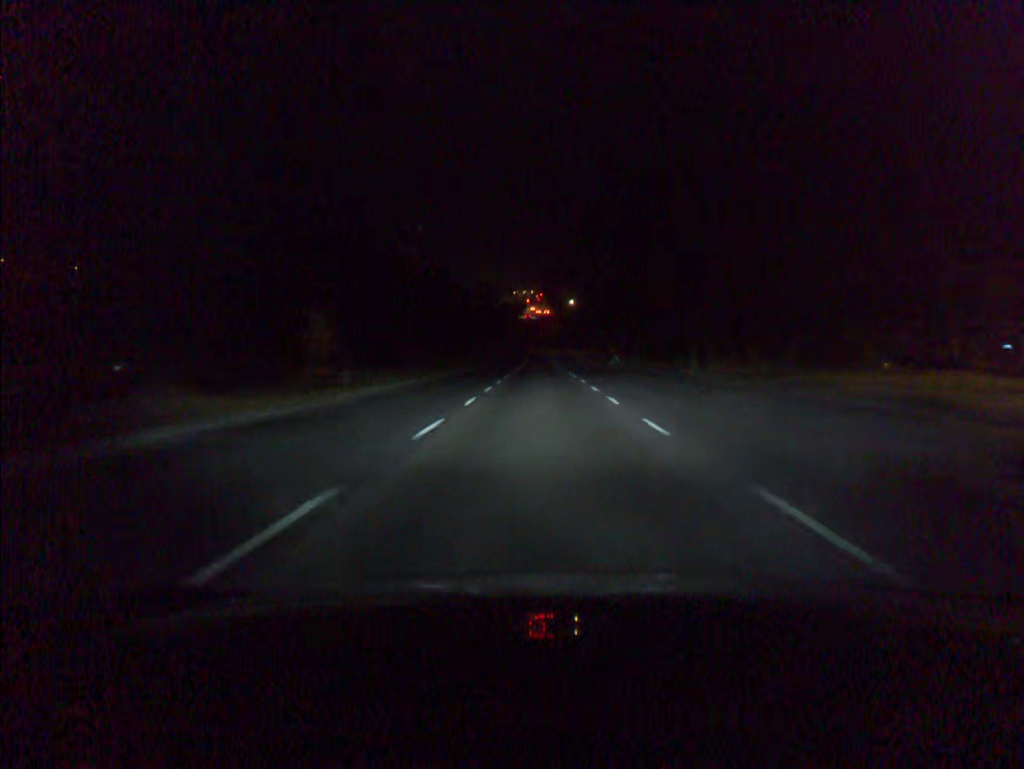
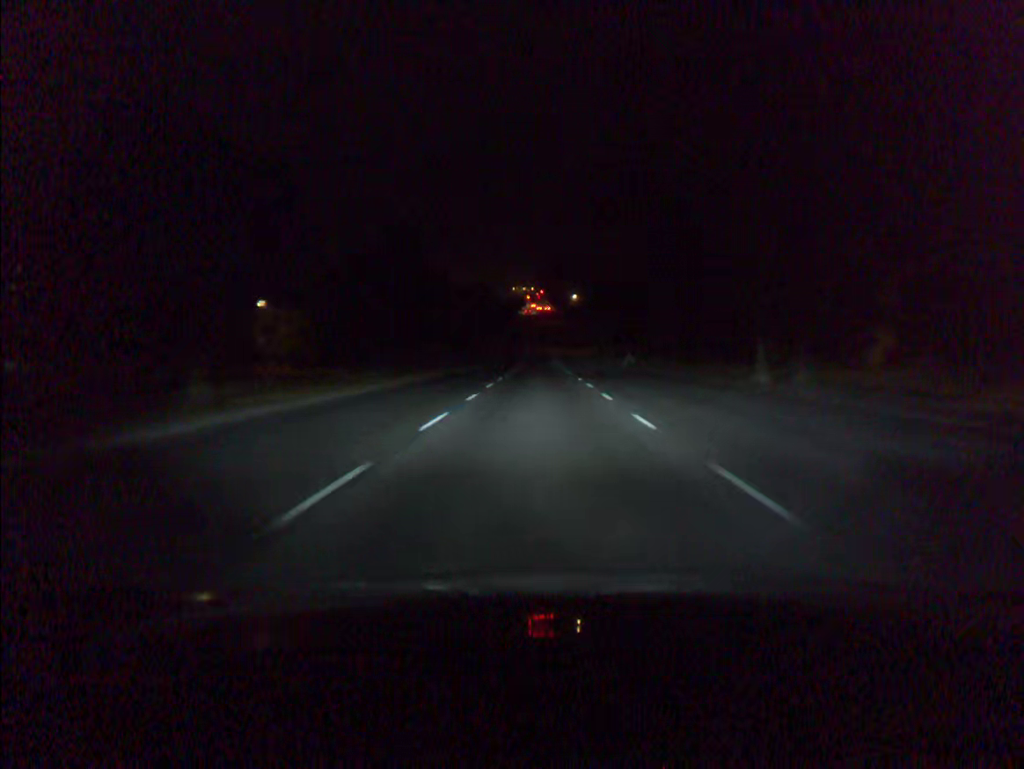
(0.0, +13.2) m; 0°
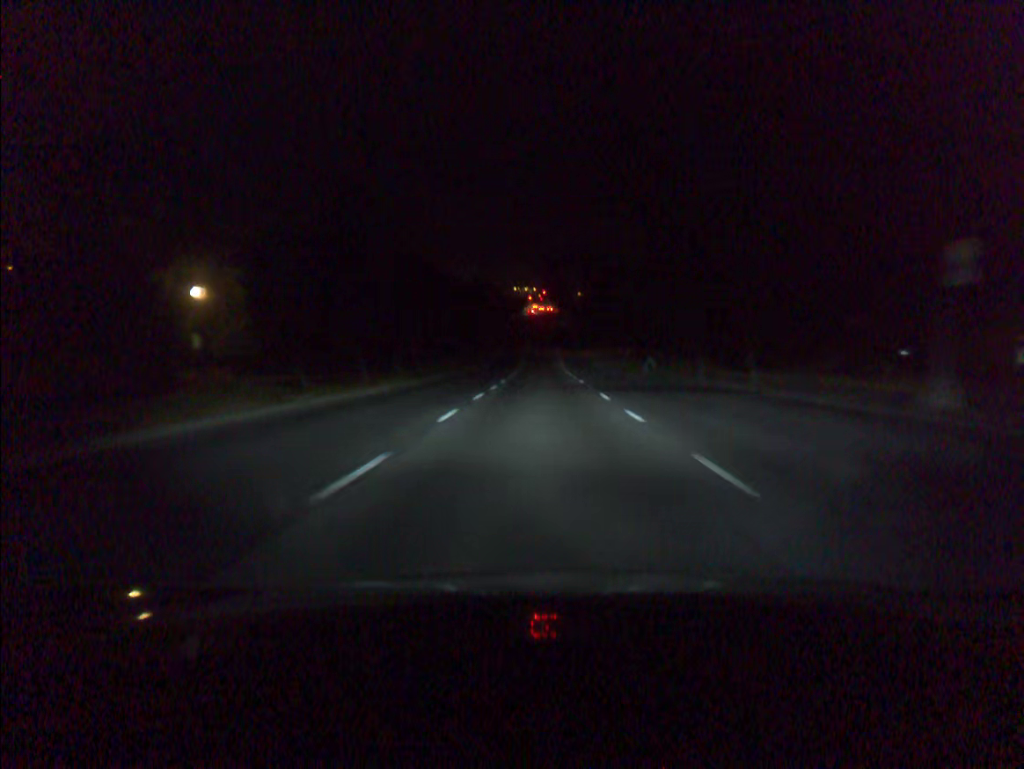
(0.0, +13.2) m; 0°
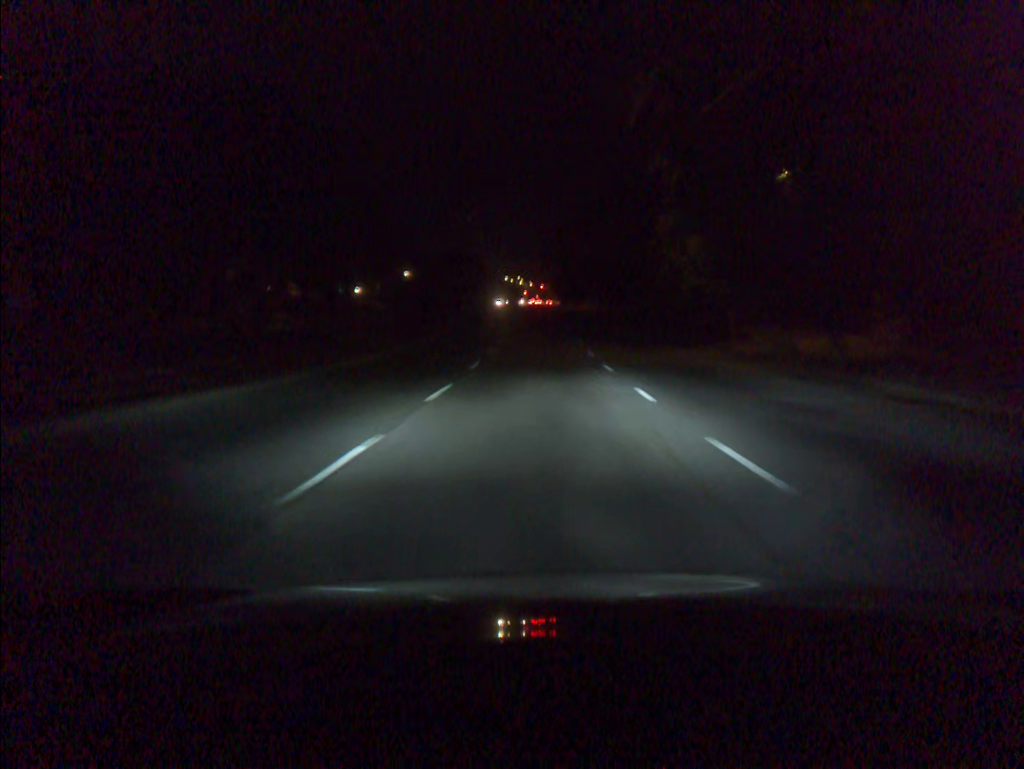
(-0.1, +66.1) m; 0°
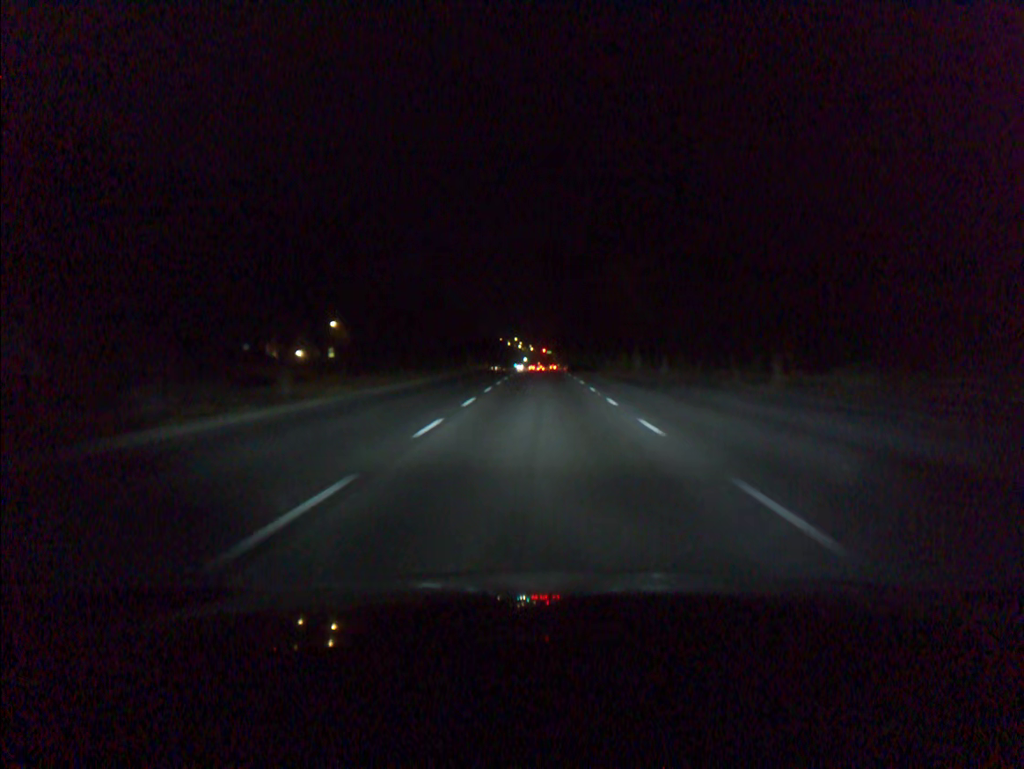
(-0.1, +51.7) m; 0°
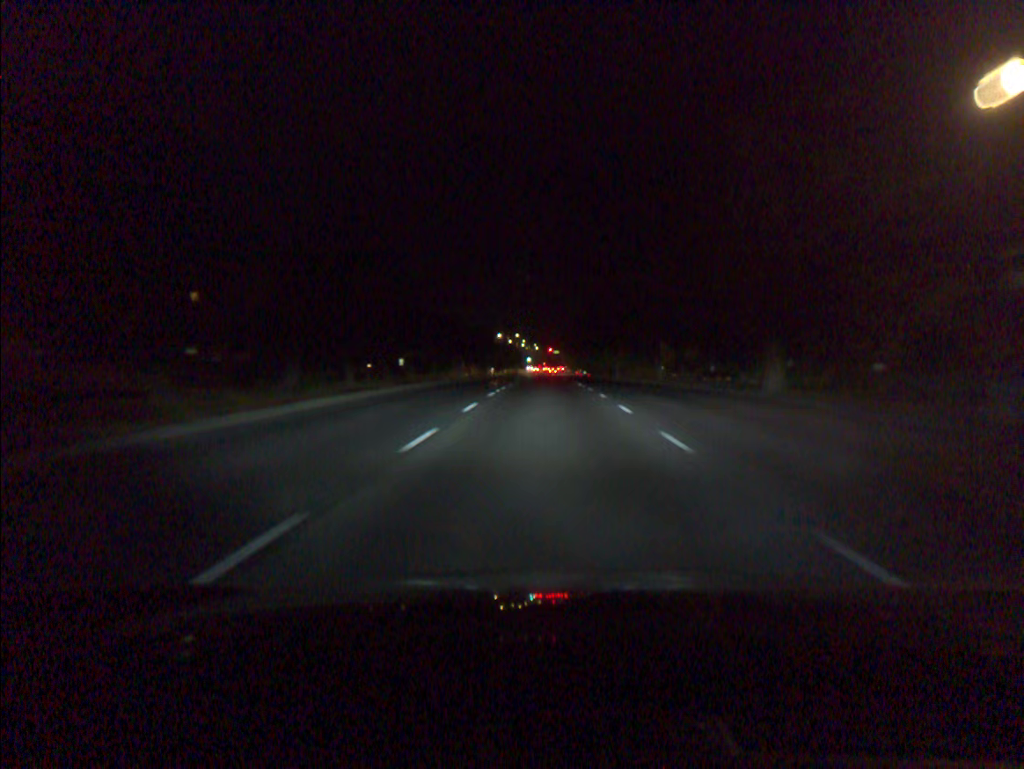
(-0.1, +37.8) m; 0°
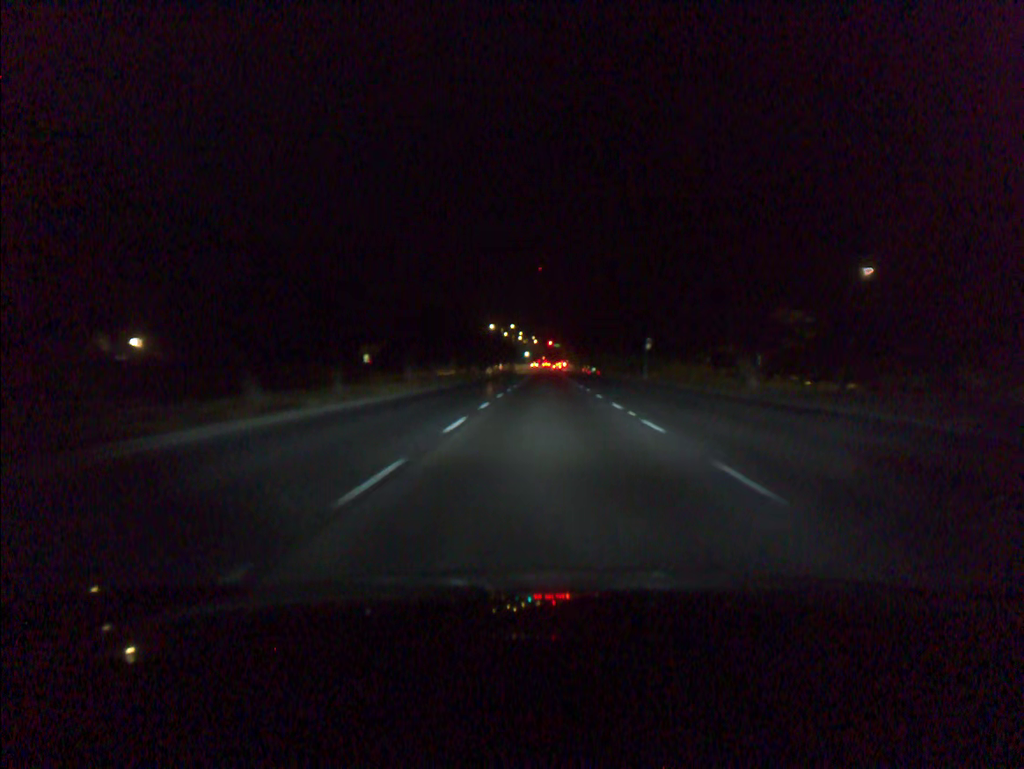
(0.0, +25.3) m; 0°
